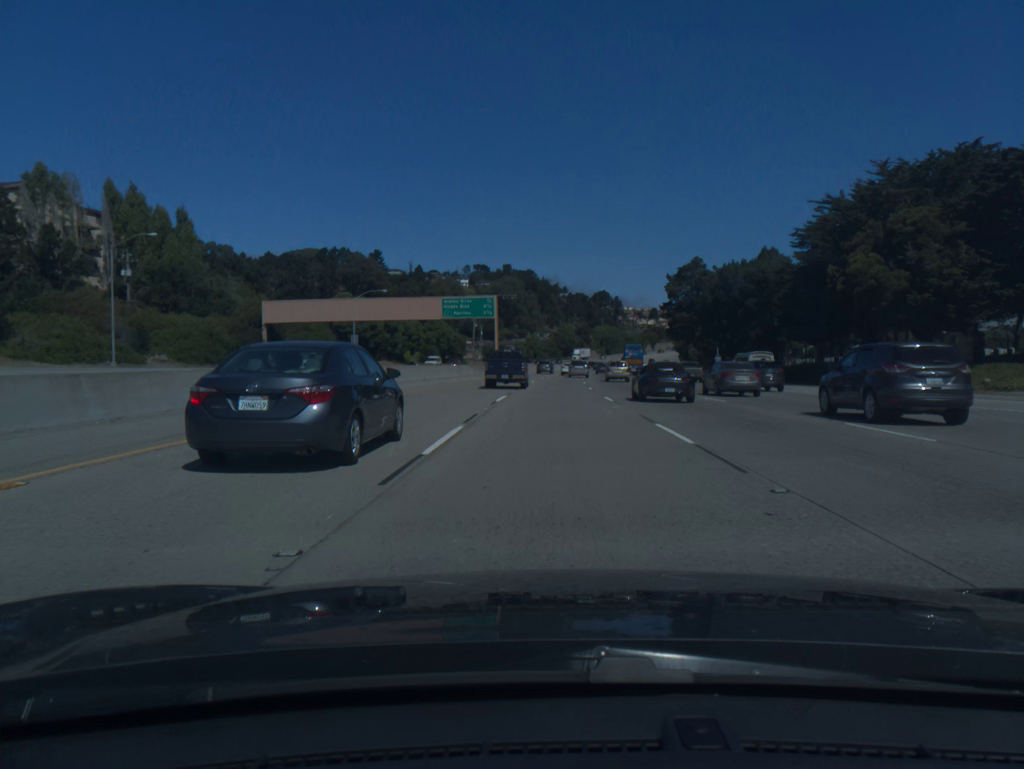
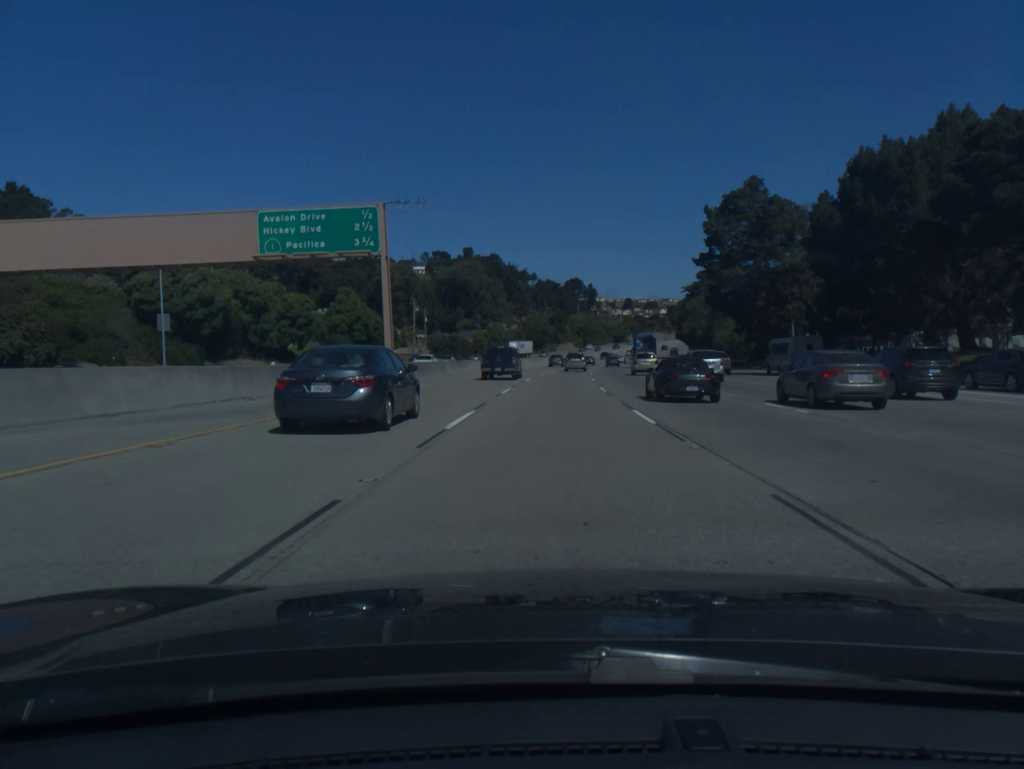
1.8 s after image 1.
(+0.8, +55.3) m; +2°
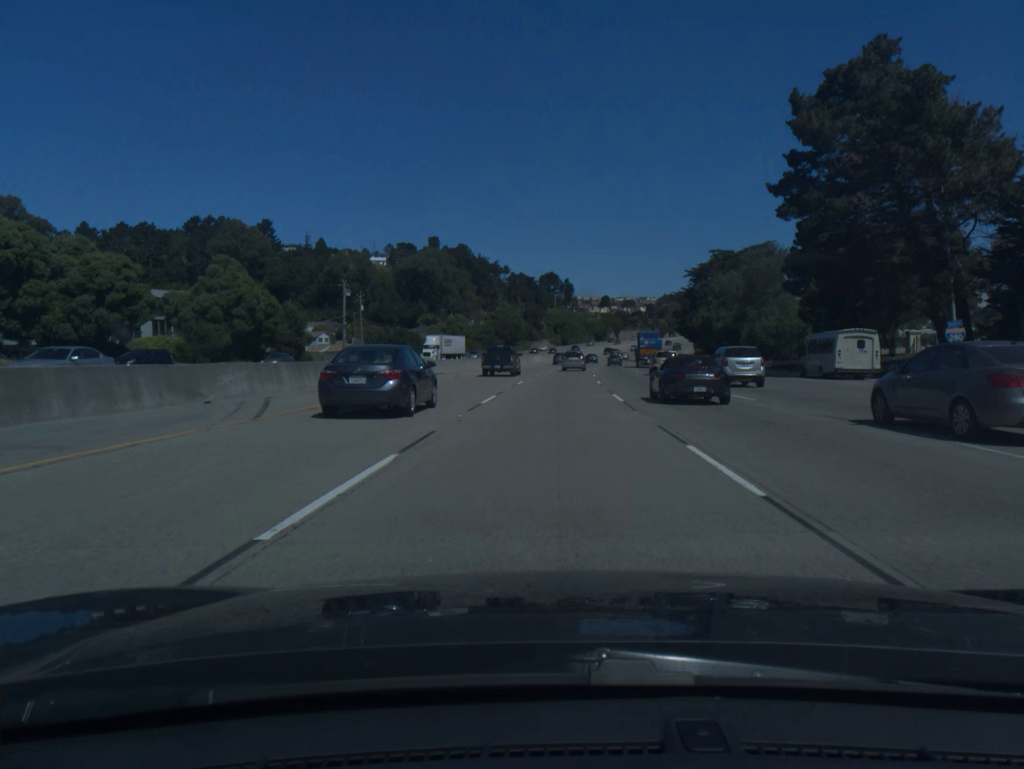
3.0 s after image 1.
(+0.6, +36.9) m; +2°
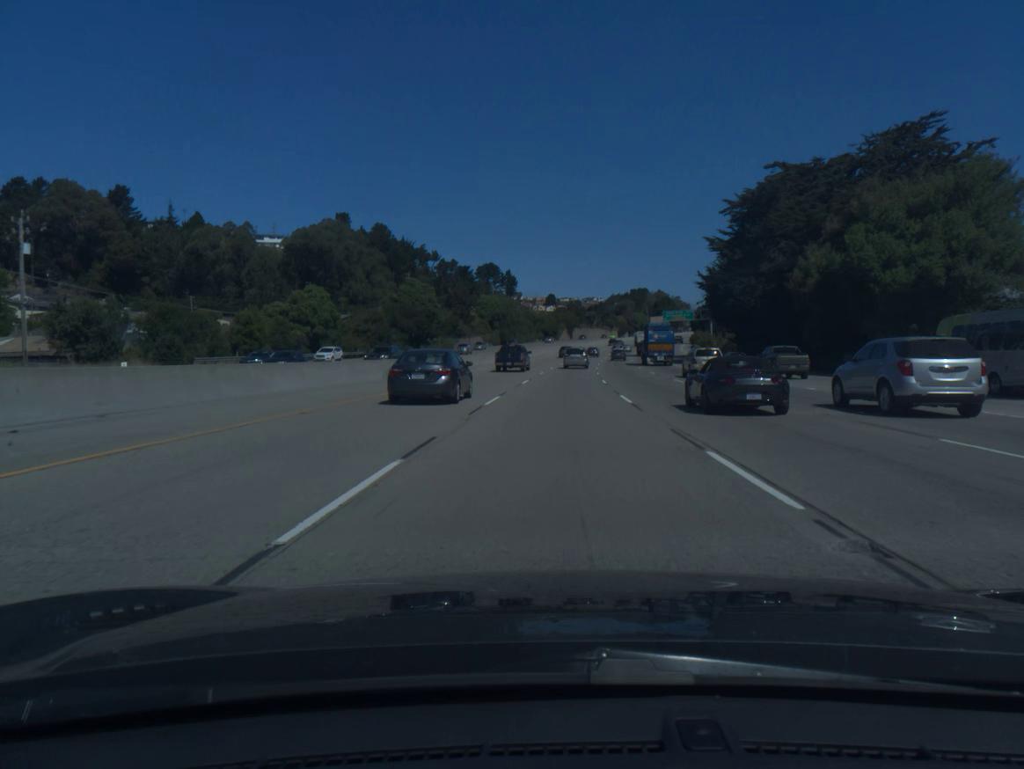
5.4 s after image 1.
(+2.5, +73.5) m; +4°
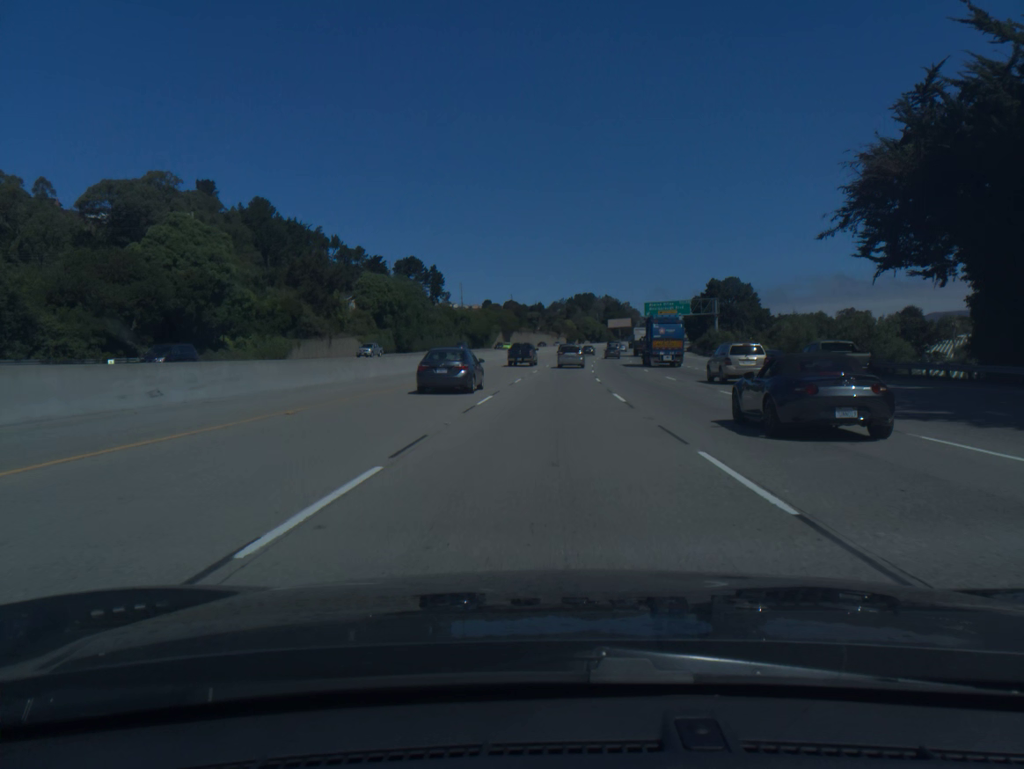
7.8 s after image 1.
(+2.9, +73.1) m; +4°
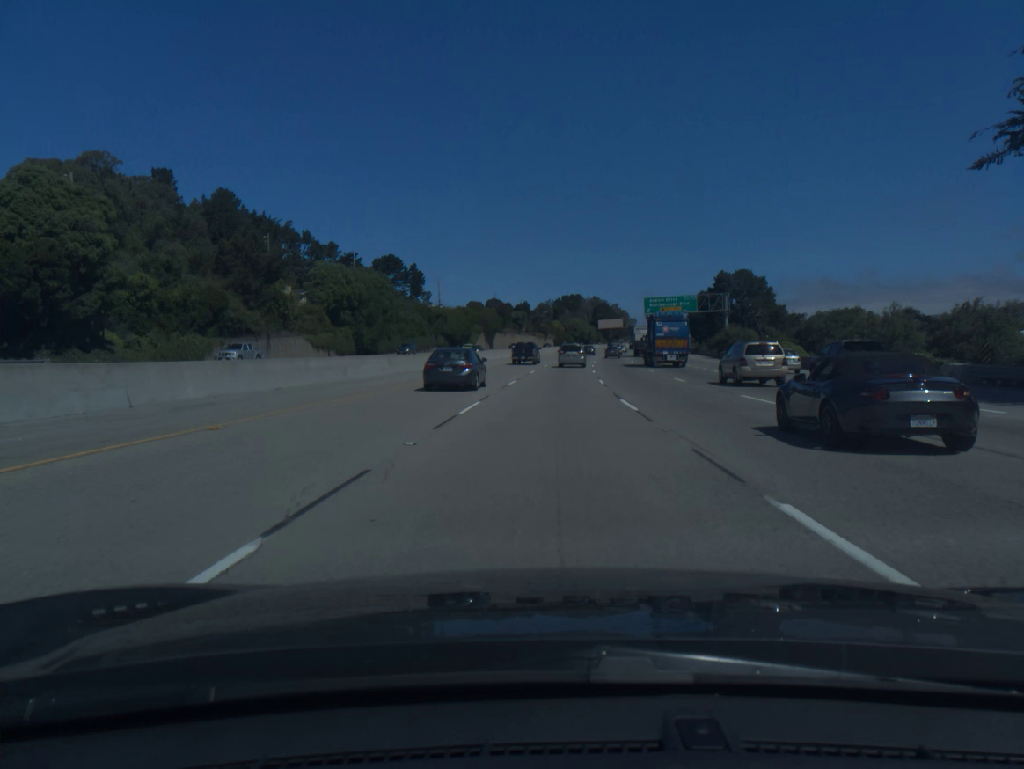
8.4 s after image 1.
(+0.1, +18.0) m; +1°
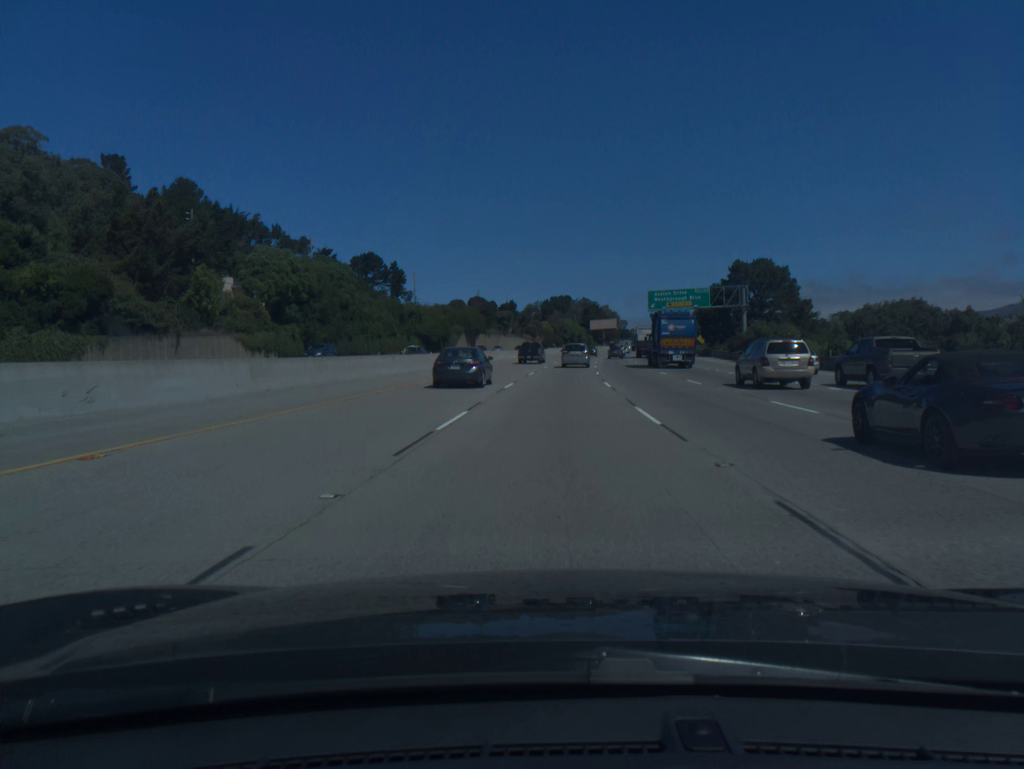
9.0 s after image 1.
(+0.1, +17.9) m; +1°
